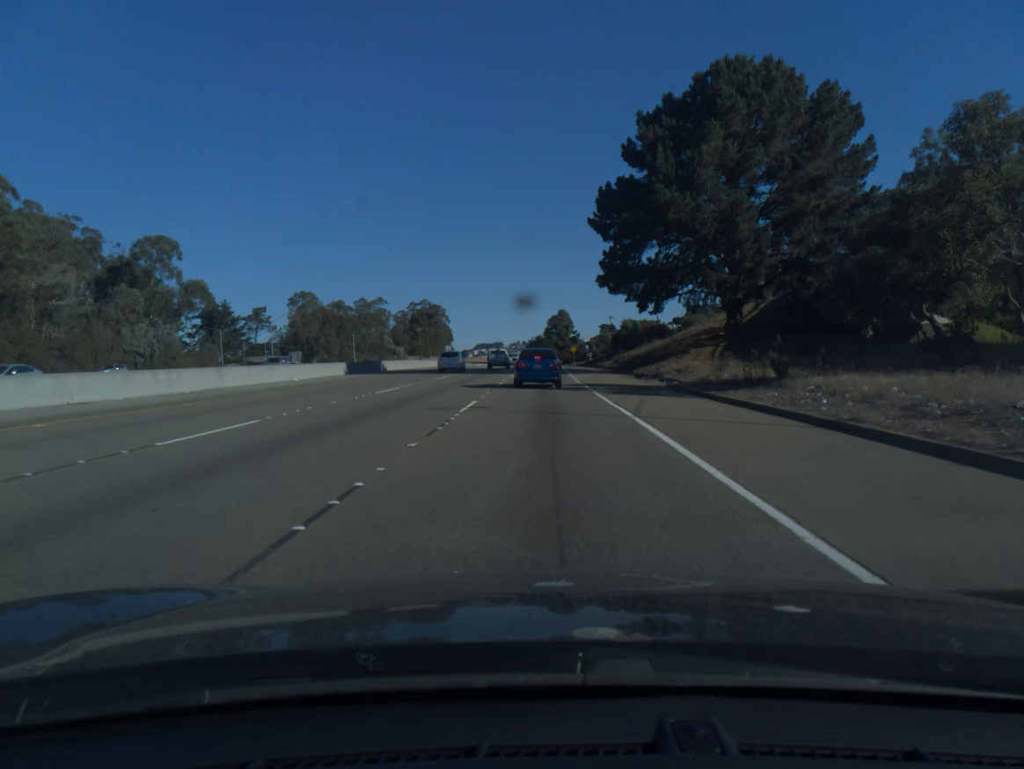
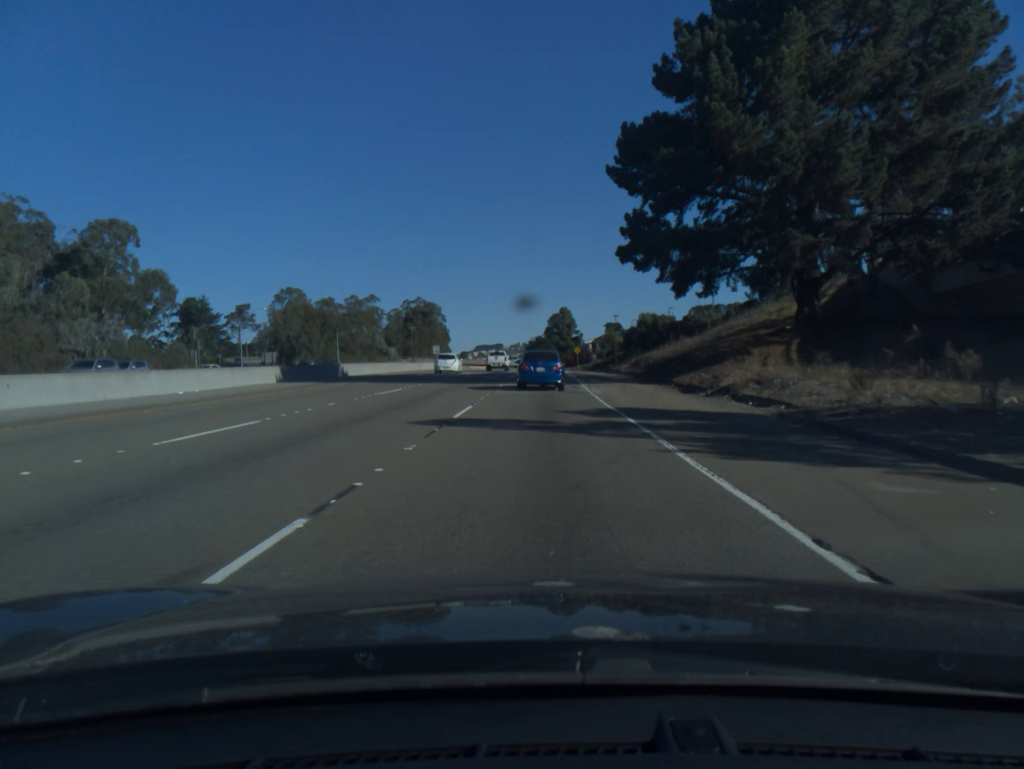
(0.0, +14.6) m; 0°
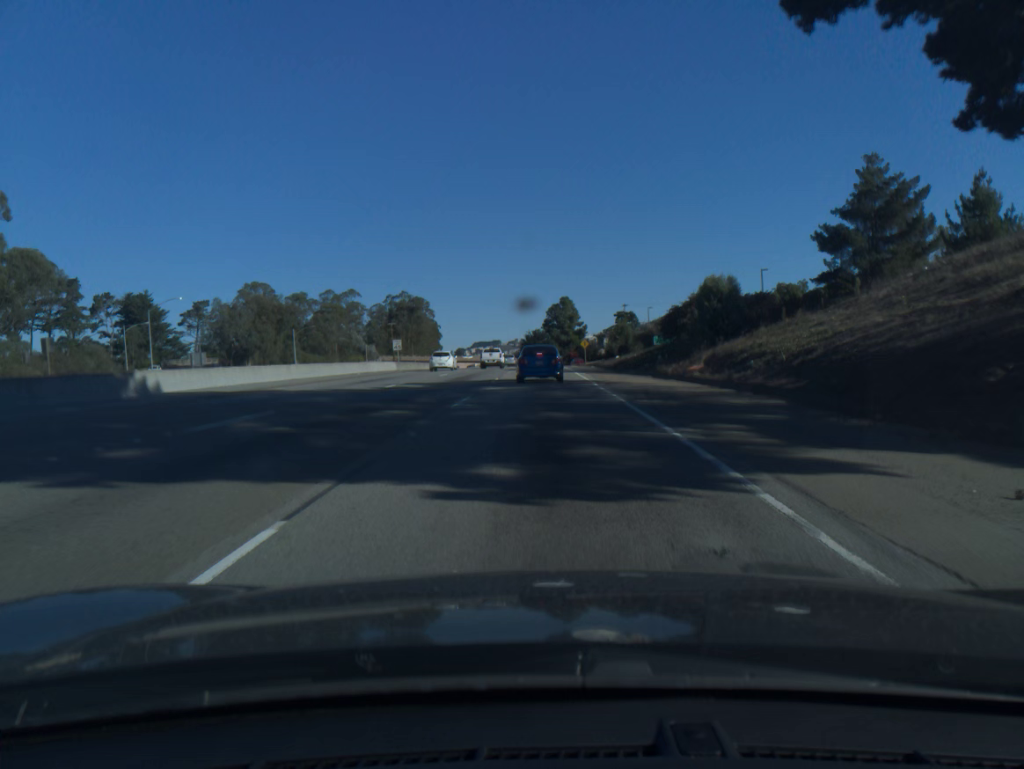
(+0.1, +28.7) m; 0°
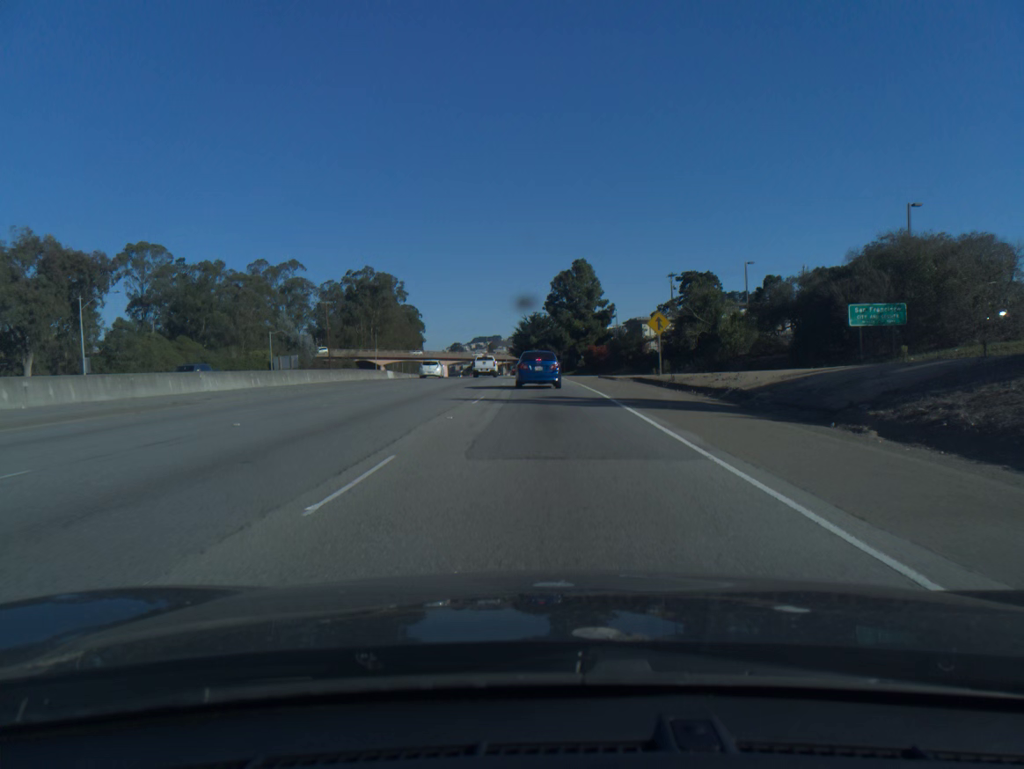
(-0.2, +68.0) m; 0°
